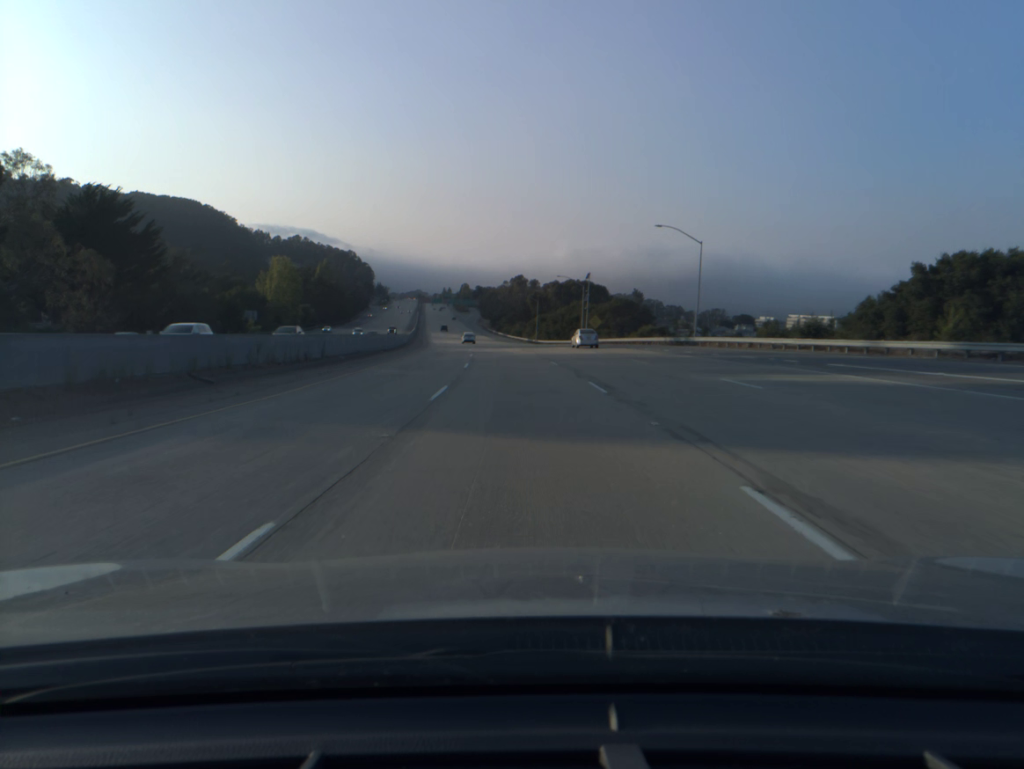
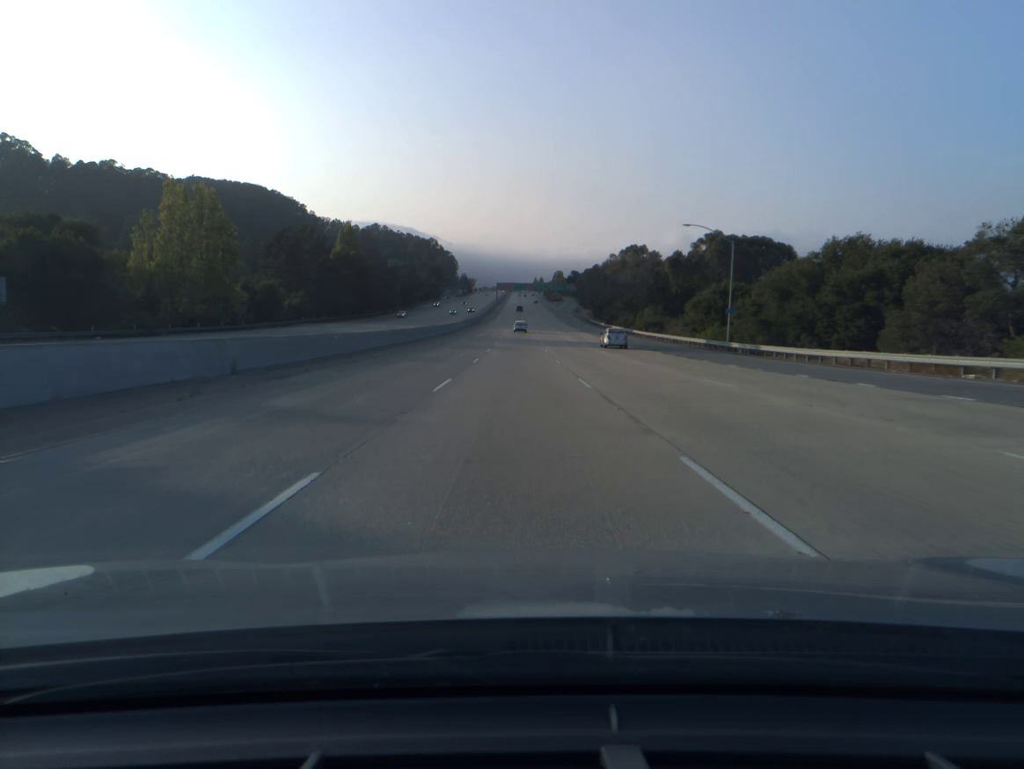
(-6.4, +99.8) m; -7°
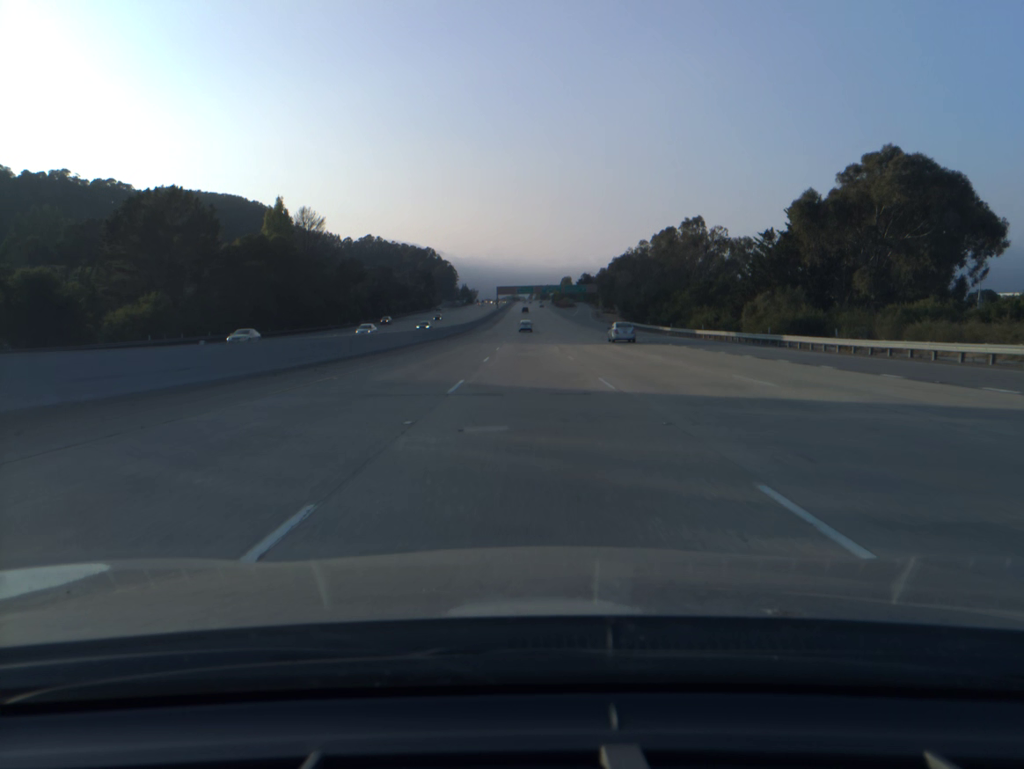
(-0.6, +60.0) m; -1°
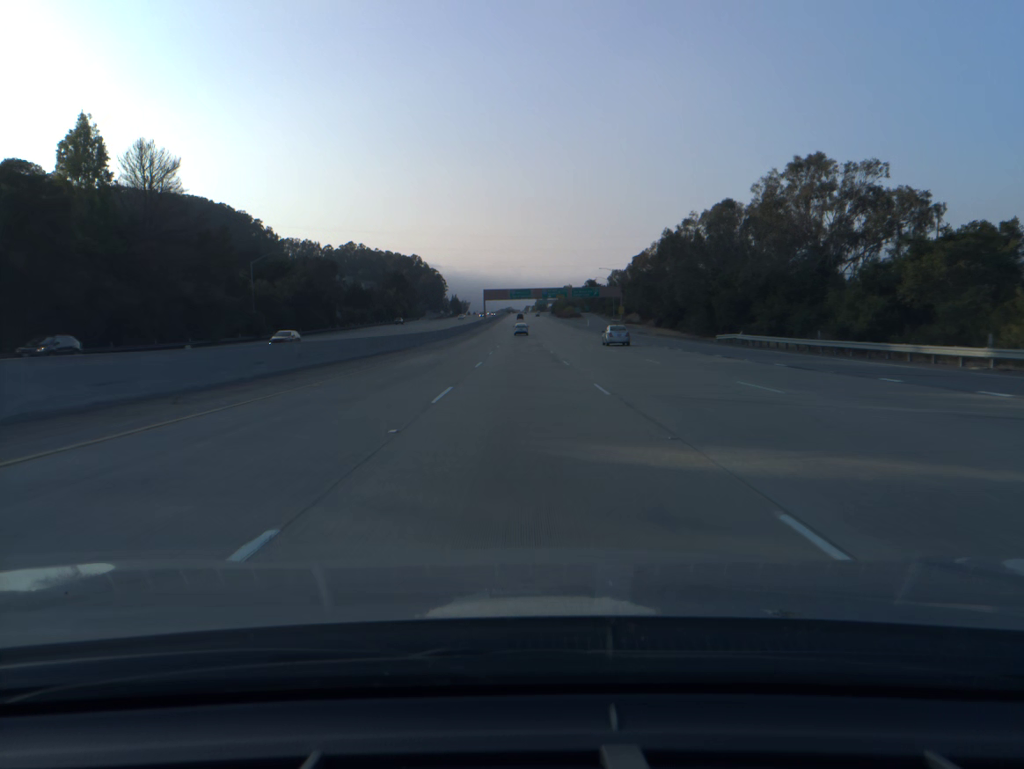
(+0.2, +59.3) m; 0°
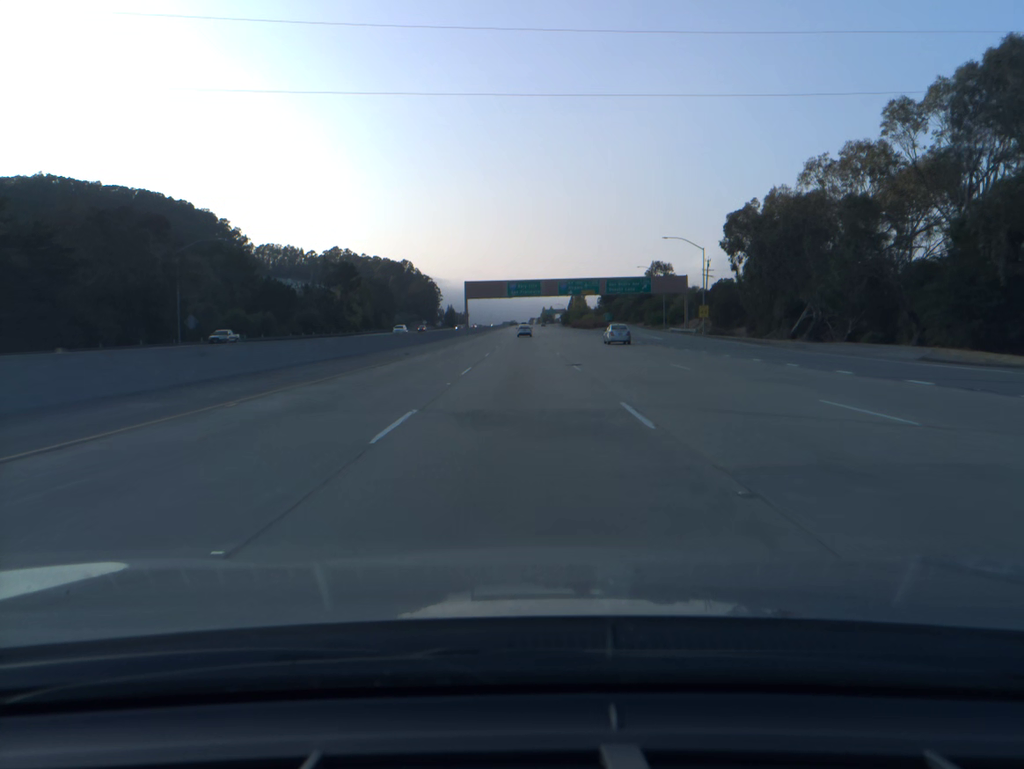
(-0.1, +78.9) m; 0°
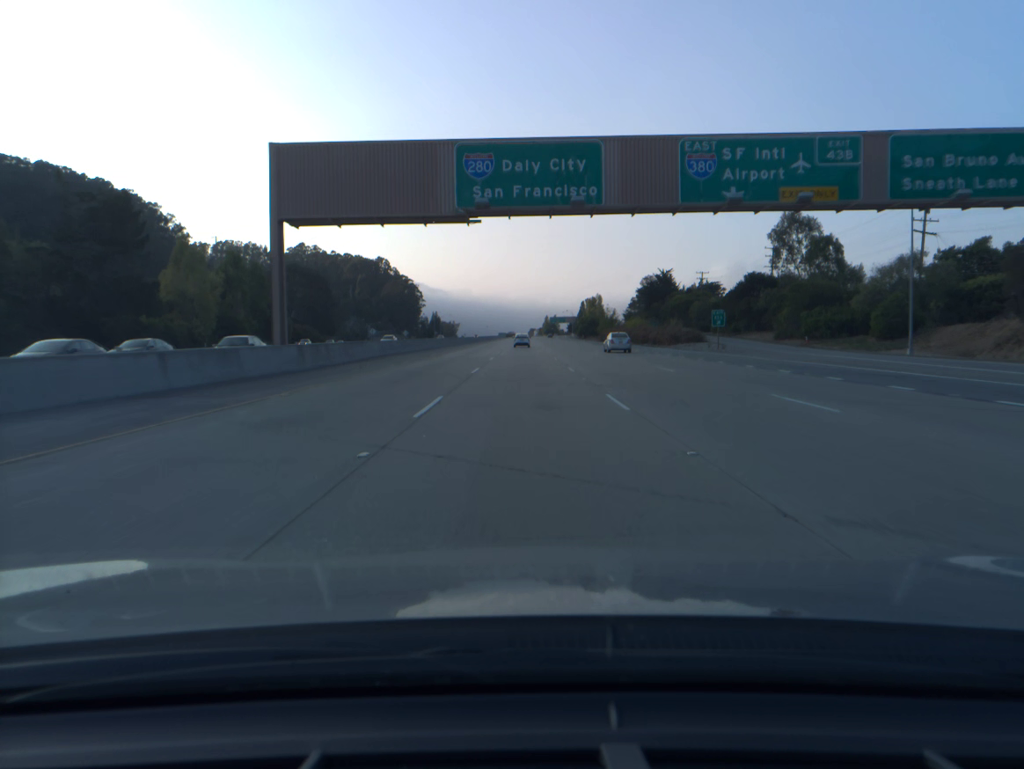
(-0.1, +99.0) m; 0°
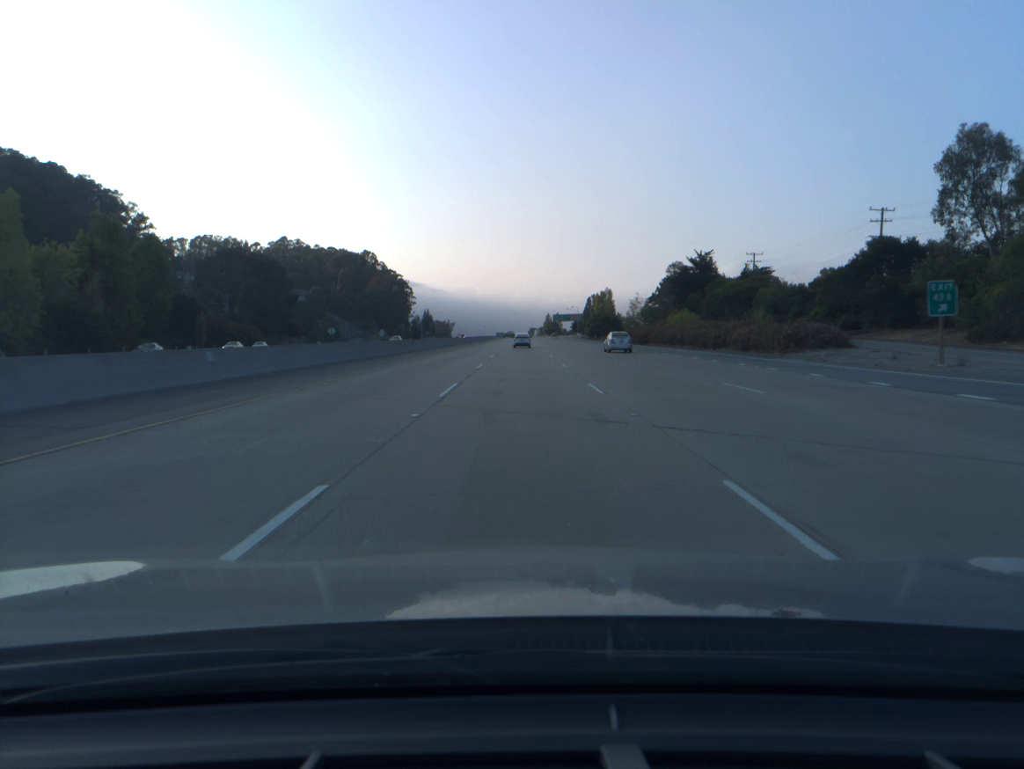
(0.0, +39.7) m; 0°
